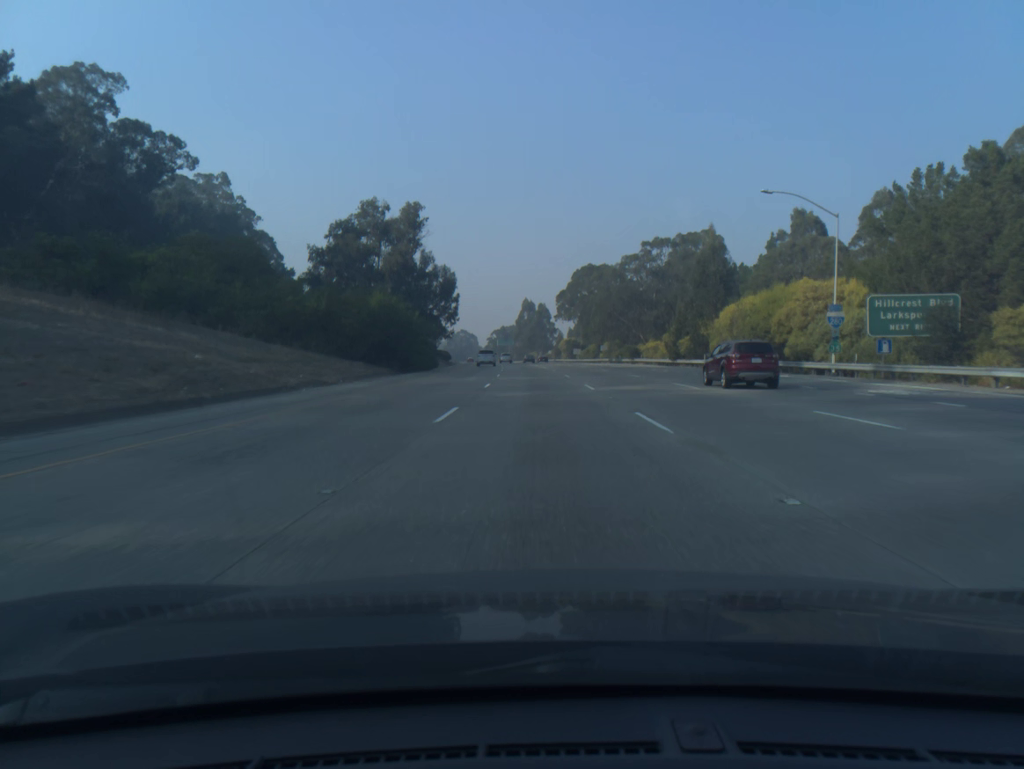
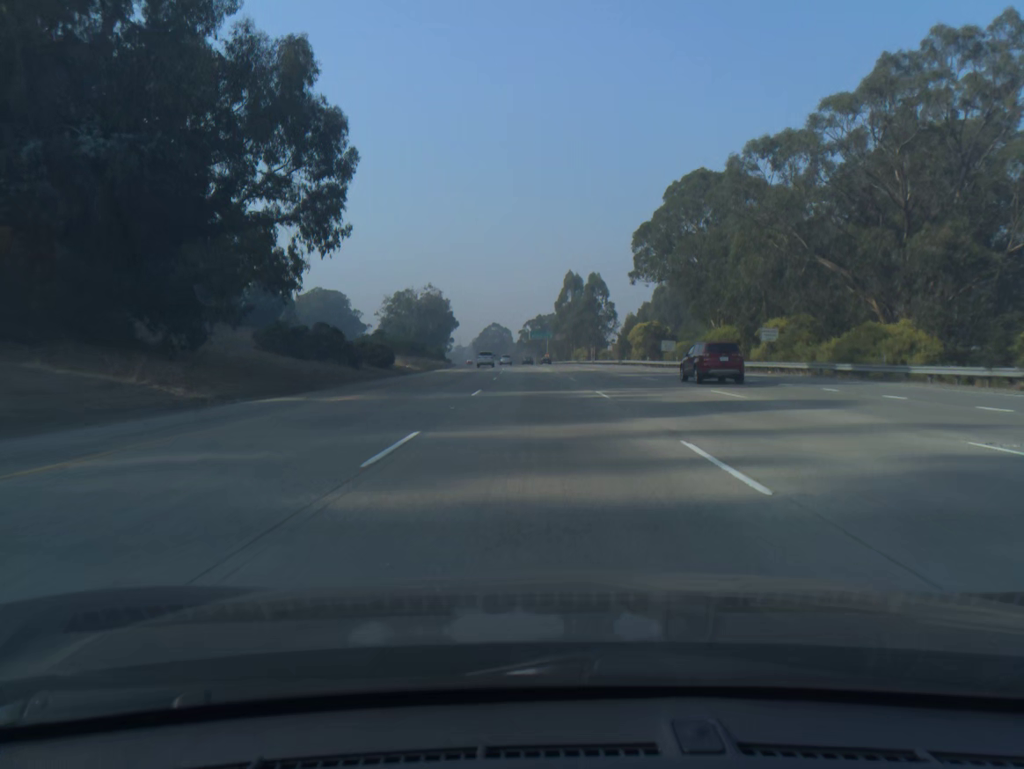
(-2.1, +78.7) m; -3°
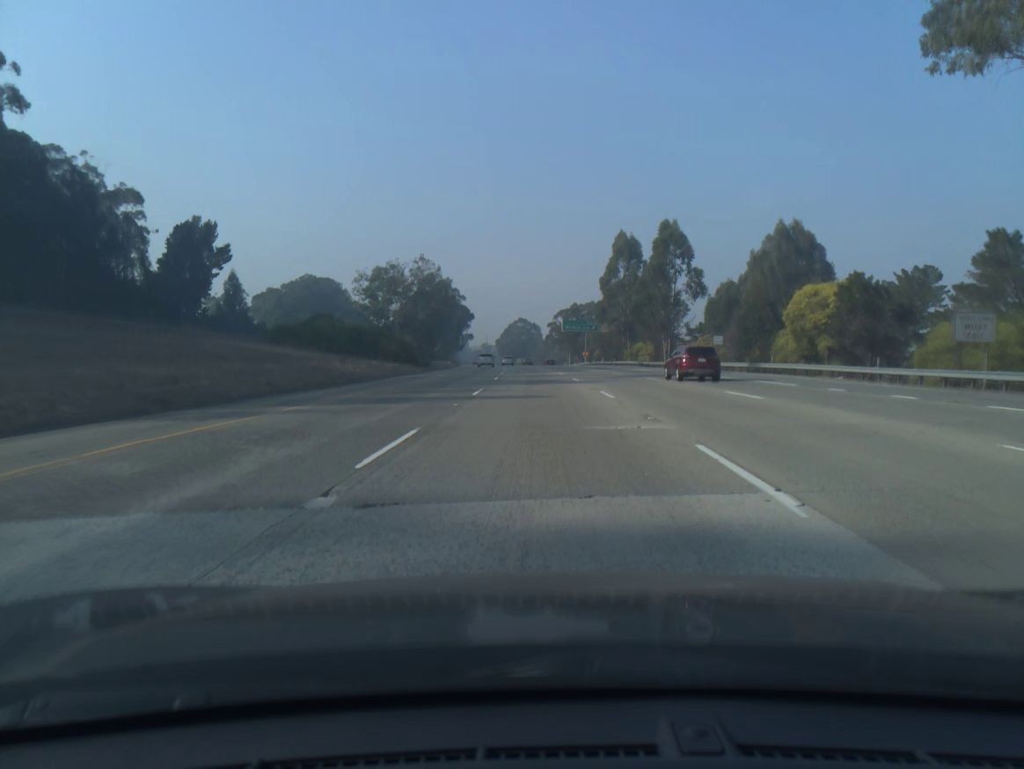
(-1.2, +59.0) m; -2°
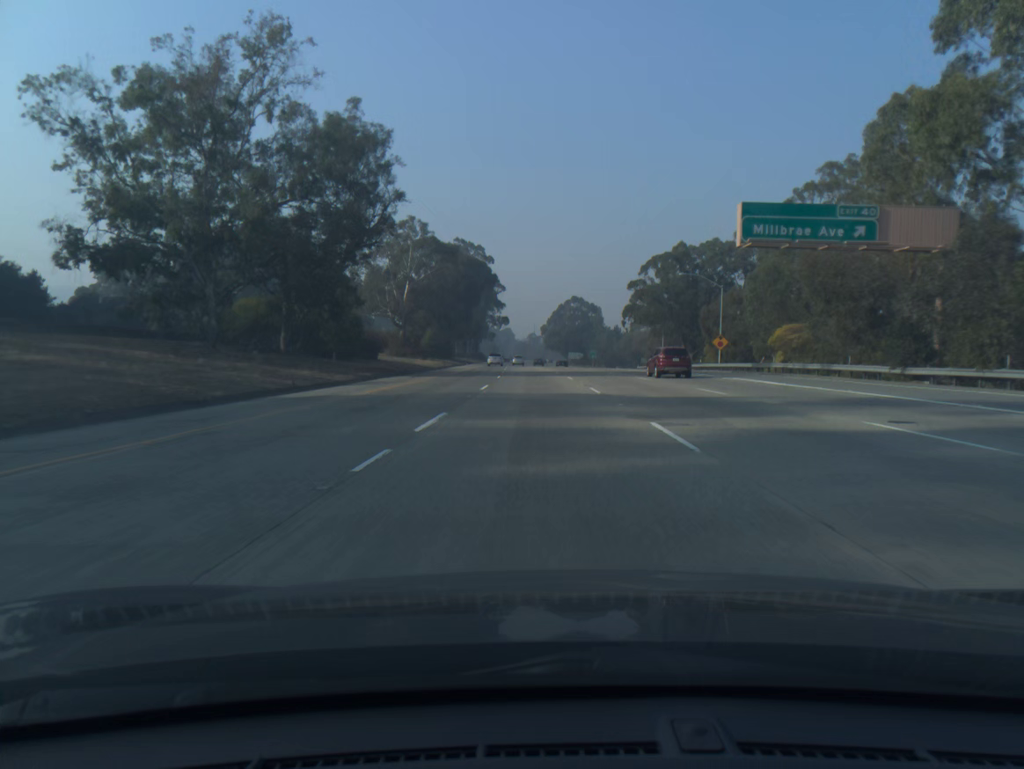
(-3.2, +98.6) m; -4°
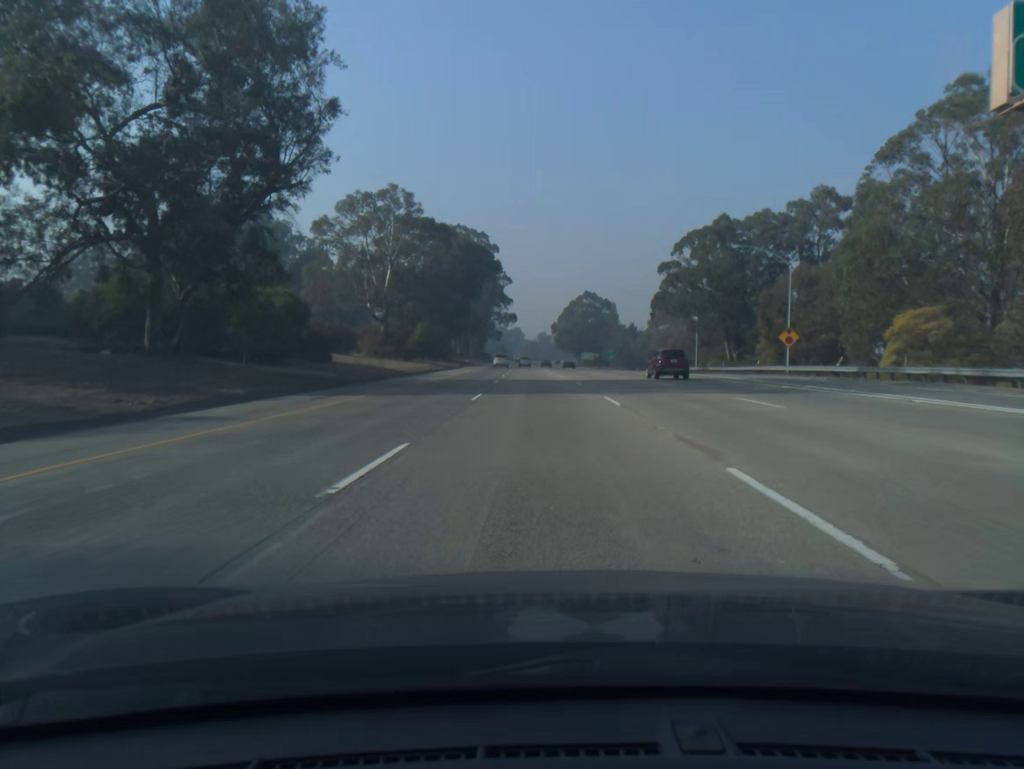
(-0.1, +19.8) m; -1°
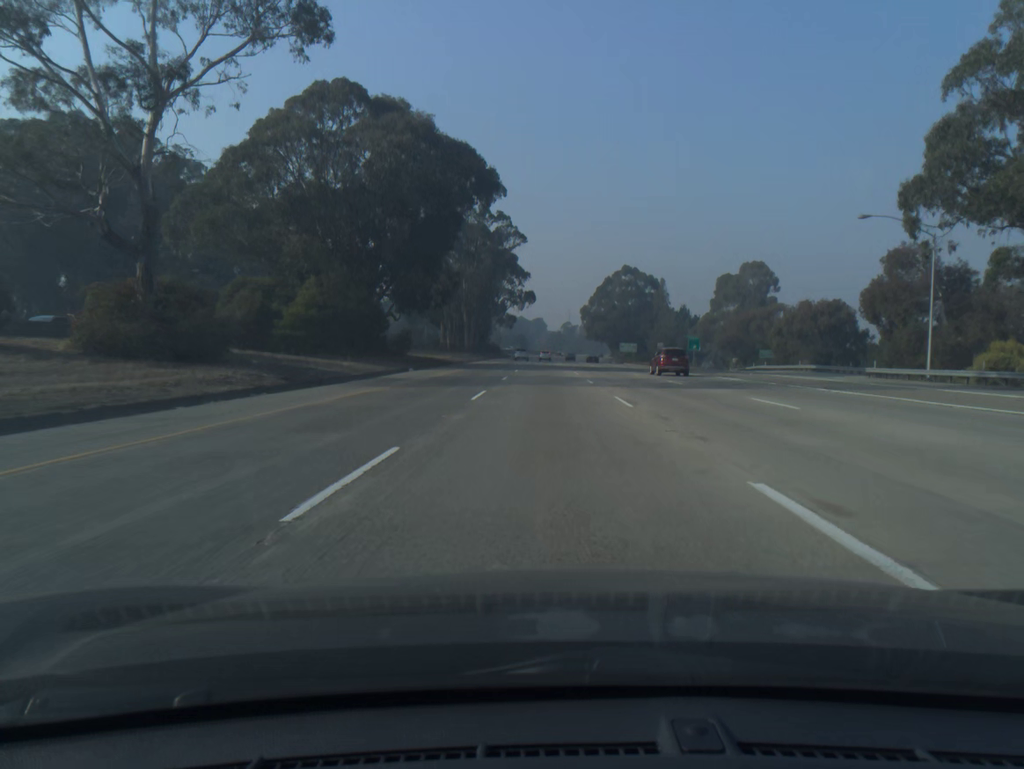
(-0.9, +59.4) m; -2°
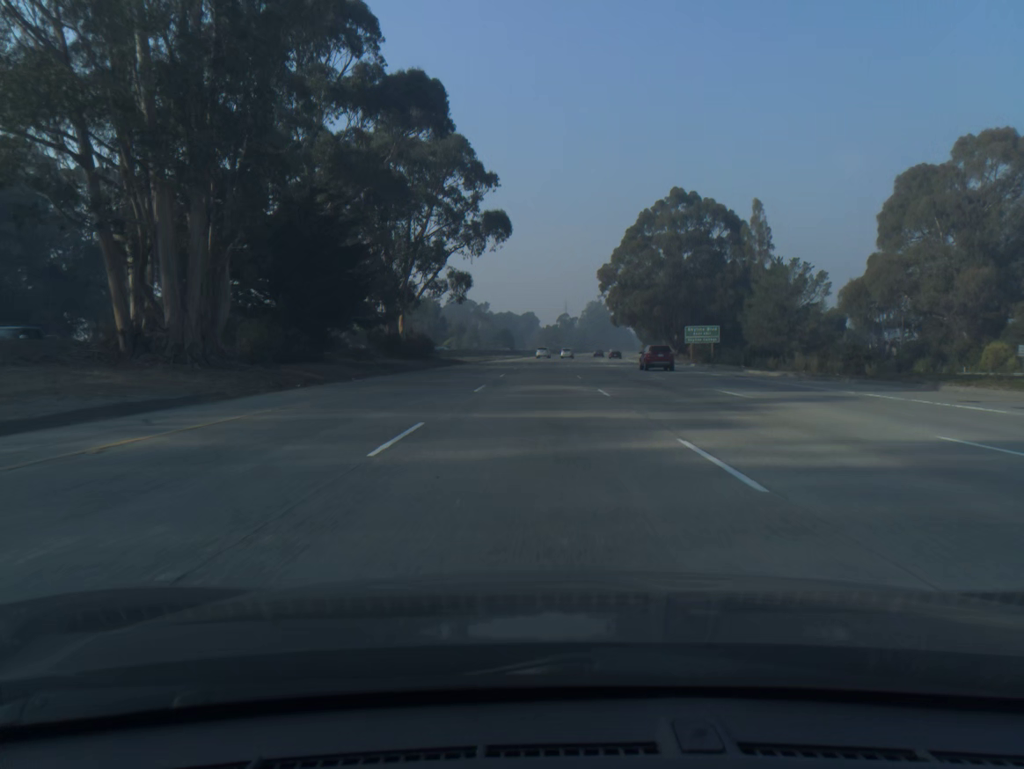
(+0.2, +98.7) m; 0°
